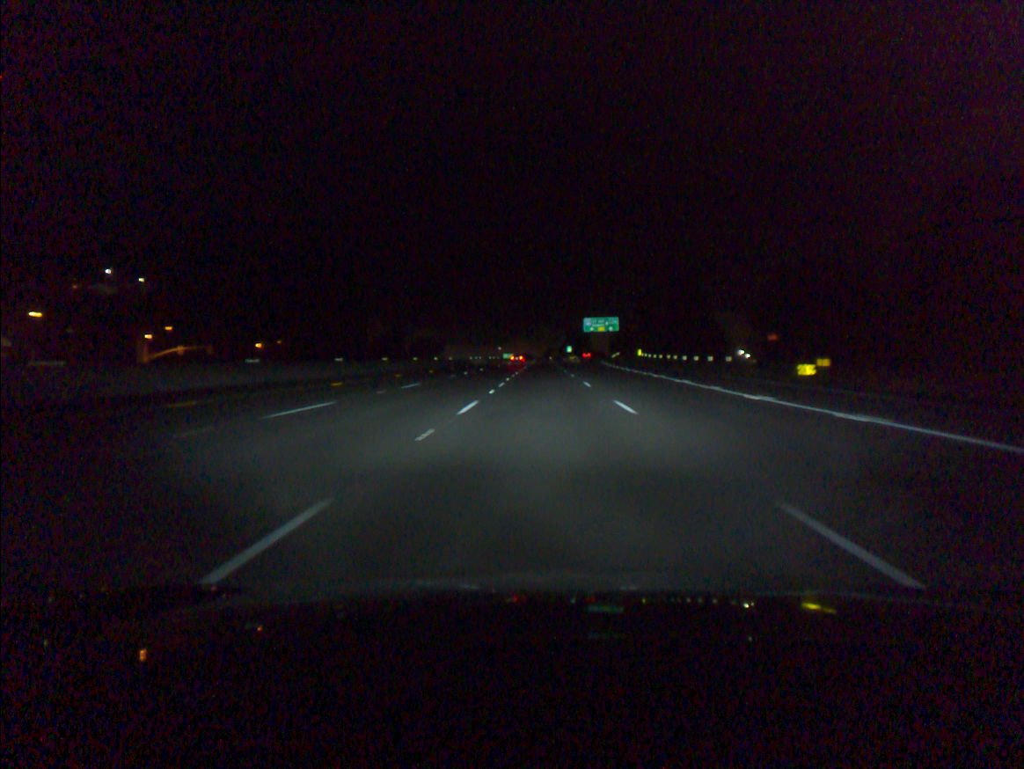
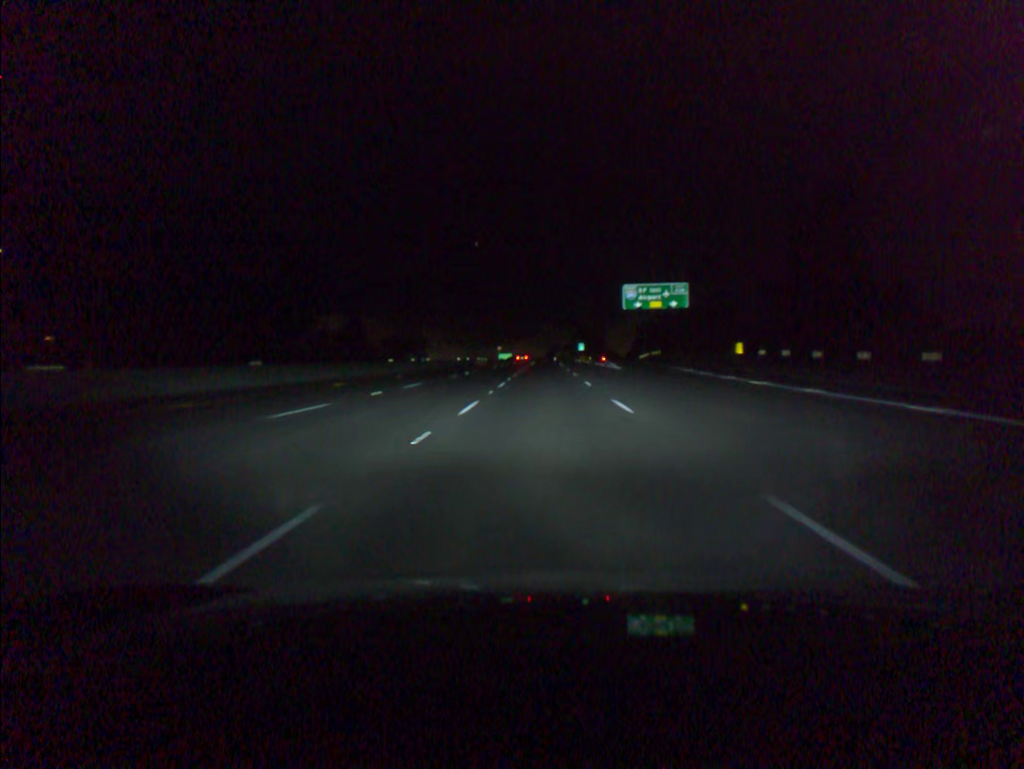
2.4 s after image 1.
(0.0, +73.3) m; 0°
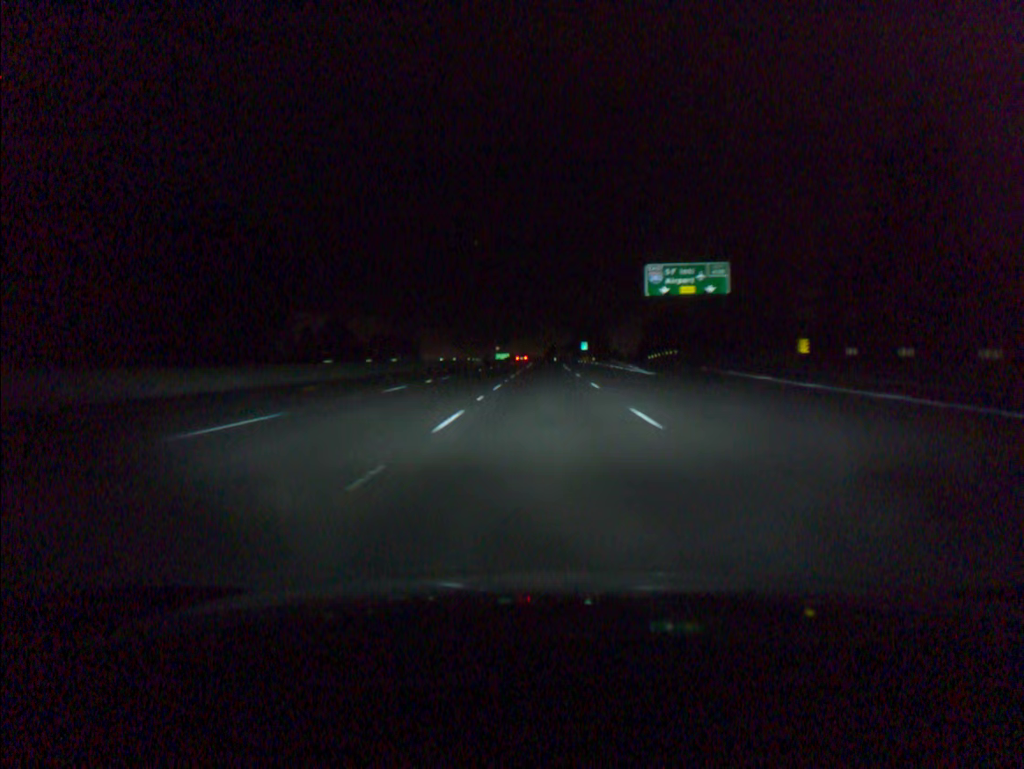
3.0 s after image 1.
(0.0, +18.3) m; 0°
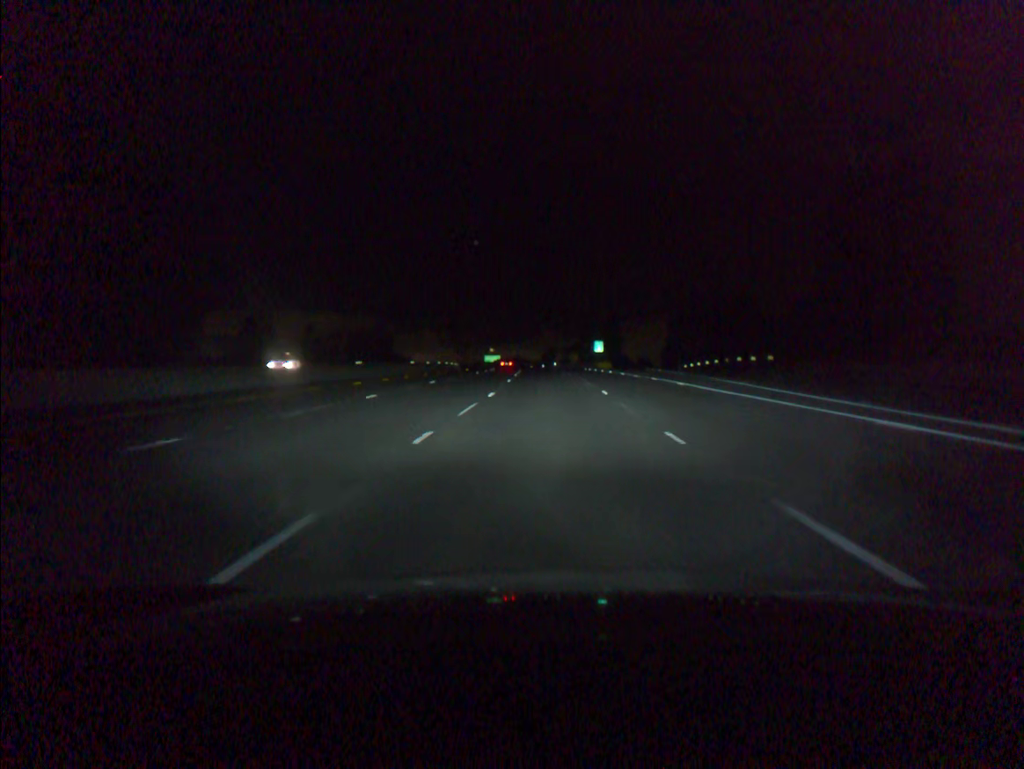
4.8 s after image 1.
(+0.1, +55.0) m; 0°
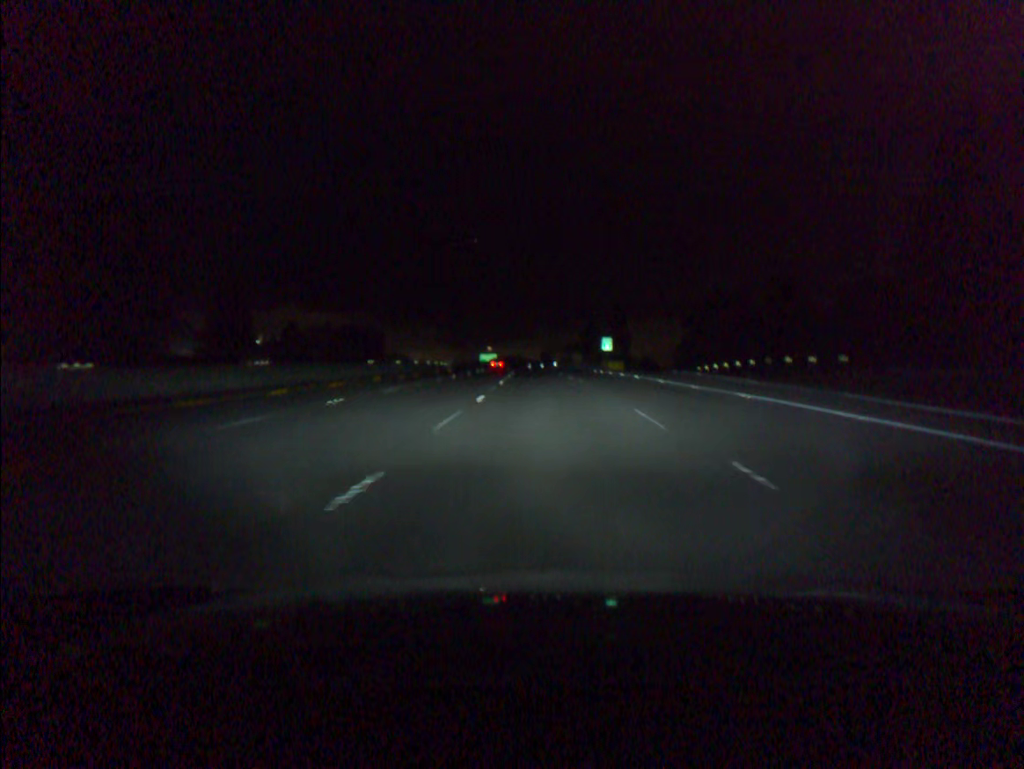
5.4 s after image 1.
(0.0, +18.3) m; 0°
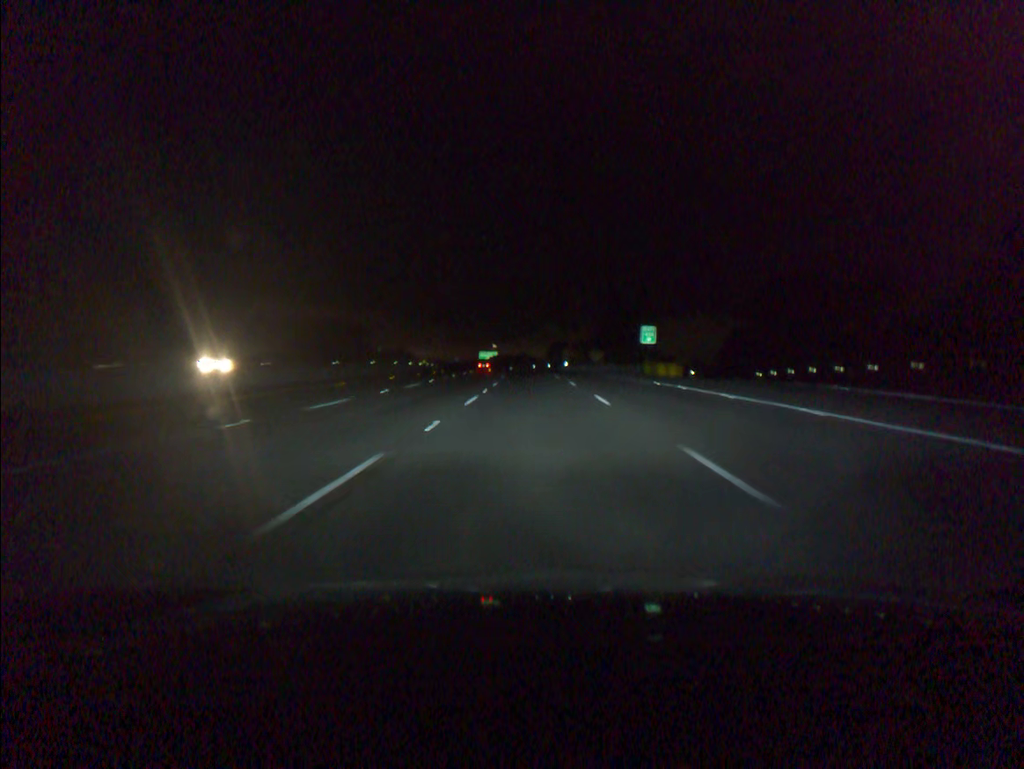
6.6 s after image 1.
(0.0, +36.6) m; 0°
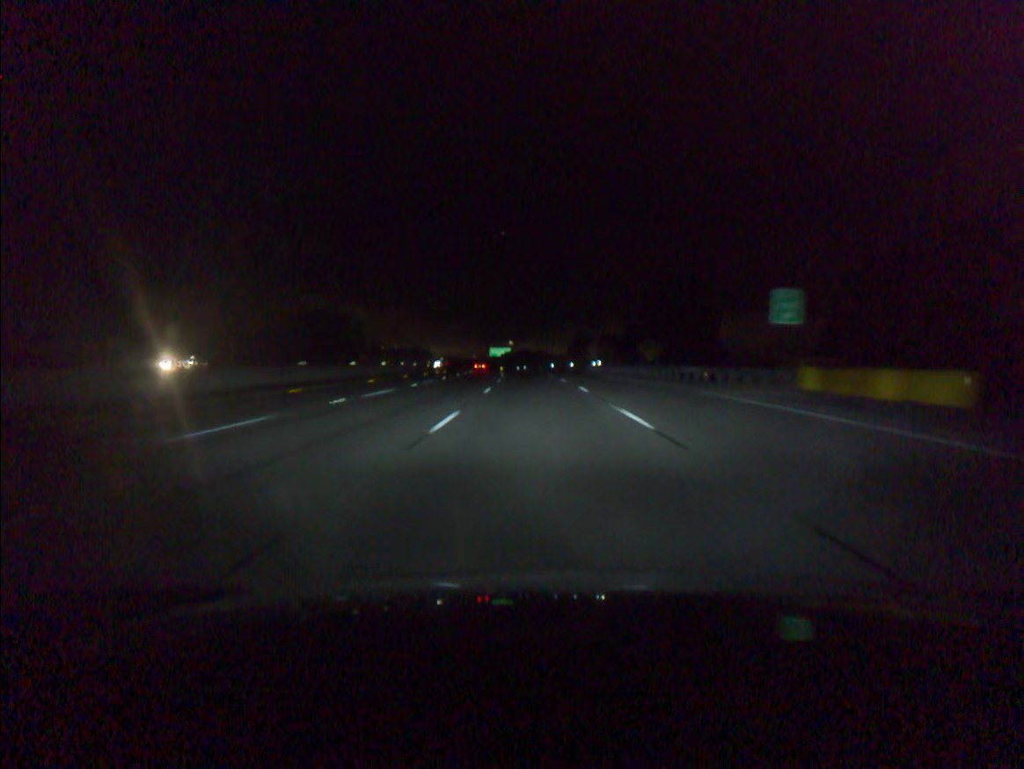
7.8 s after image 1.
(-0.4, +36.6) m; -1°
